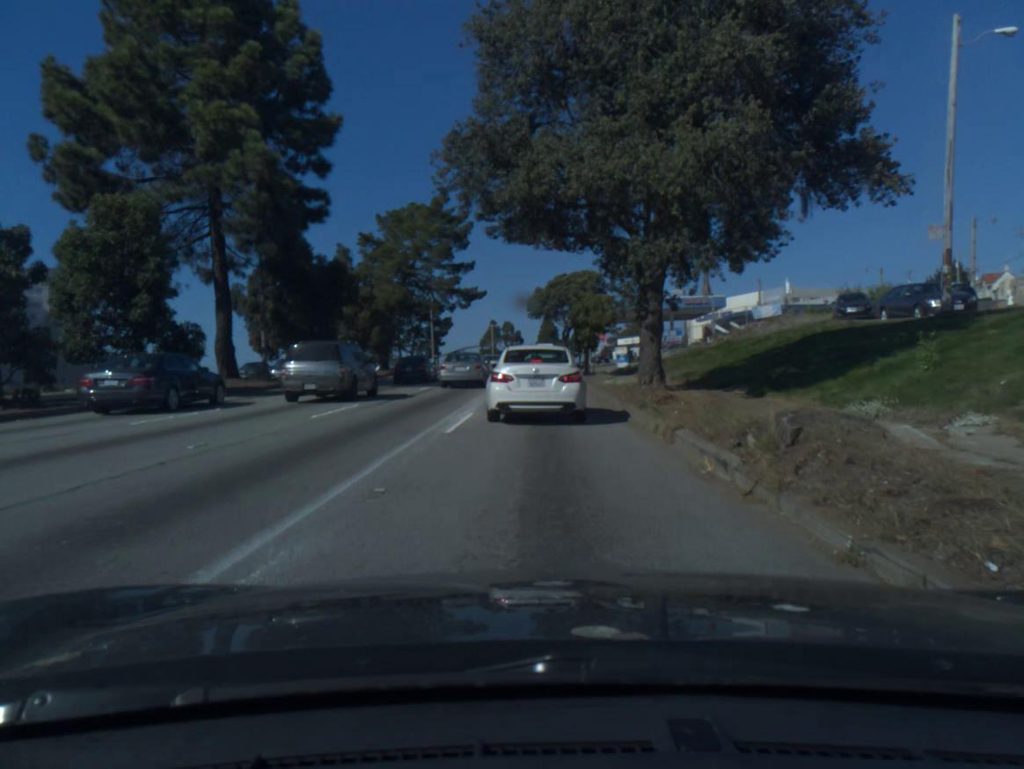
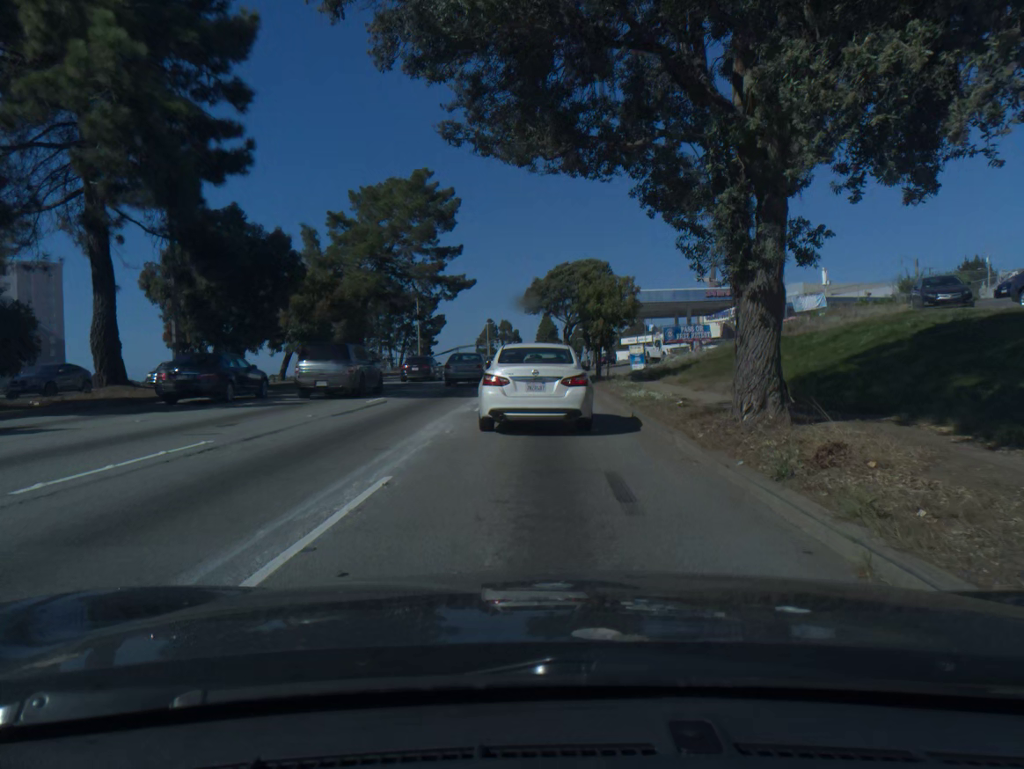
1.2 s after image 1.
(0.0, +9.0) m; 0°
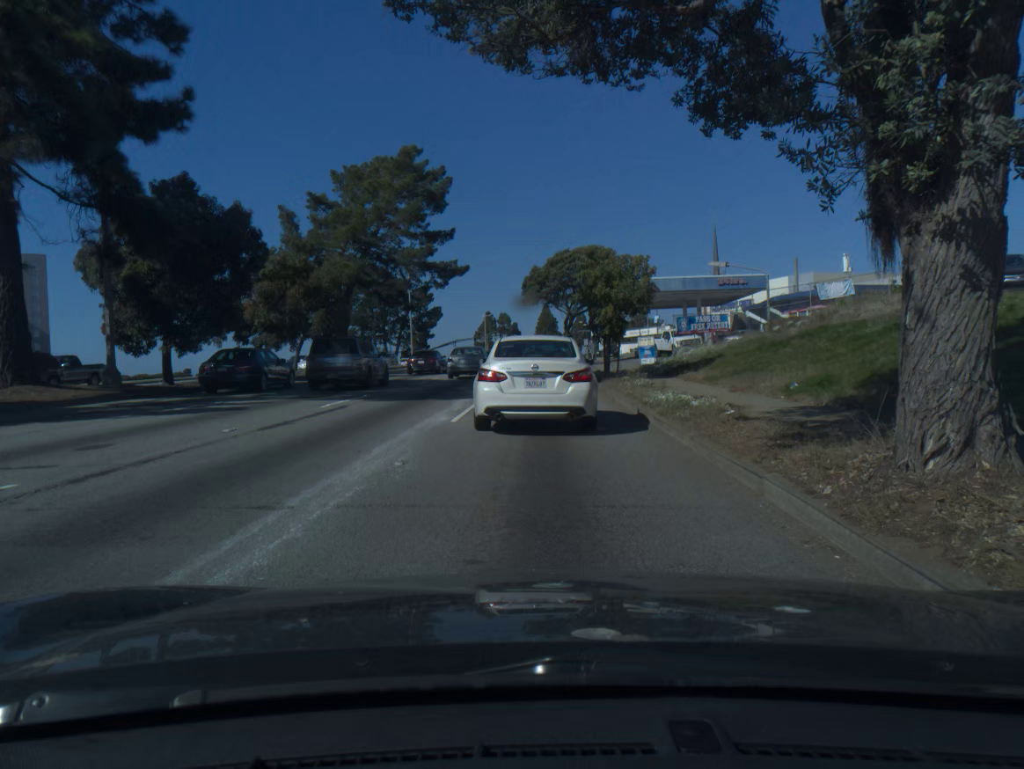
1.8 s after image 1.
(0.0, +4.3) m; 0°
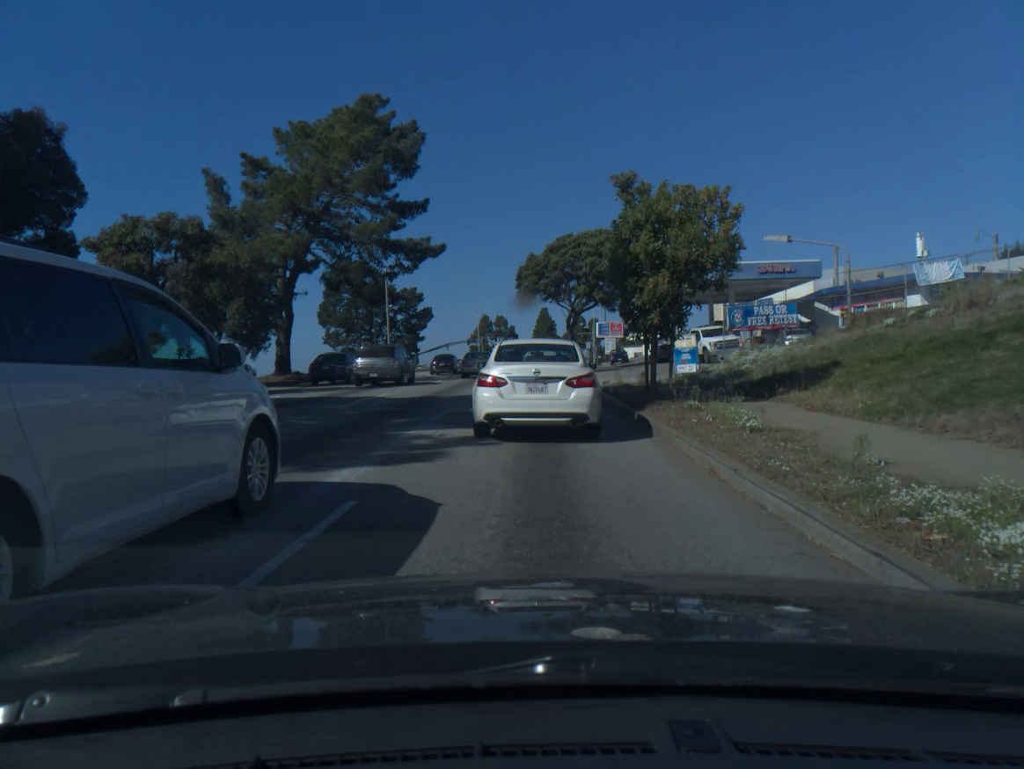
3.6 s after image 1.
(0.0, +11.5) m; 0°
